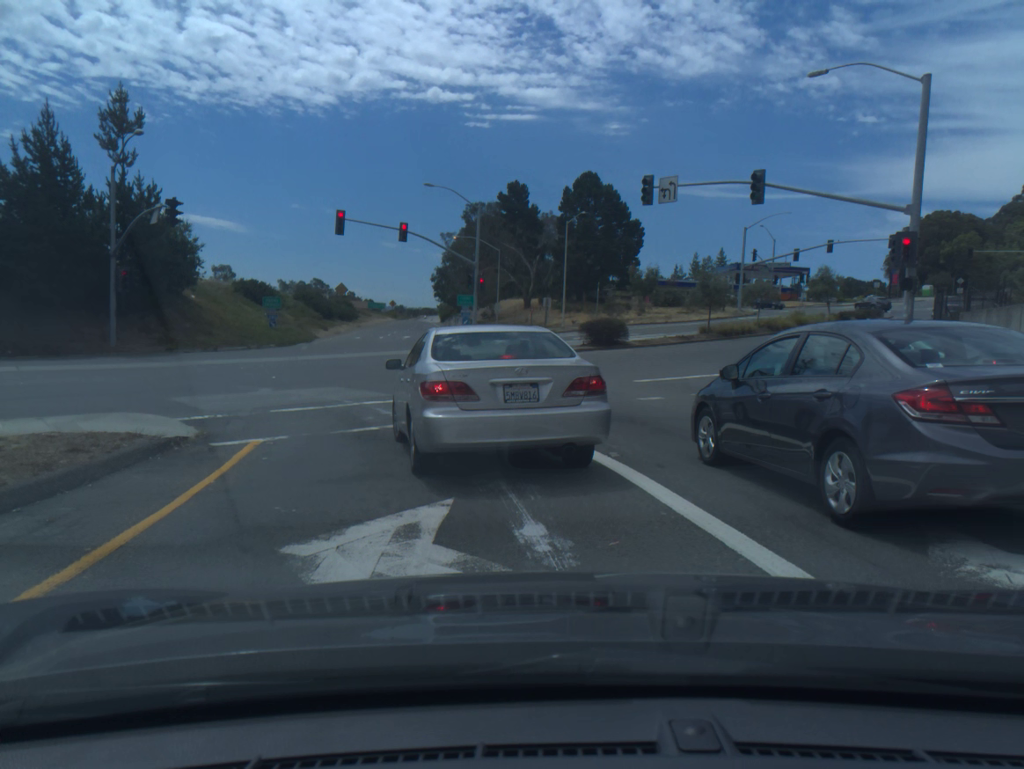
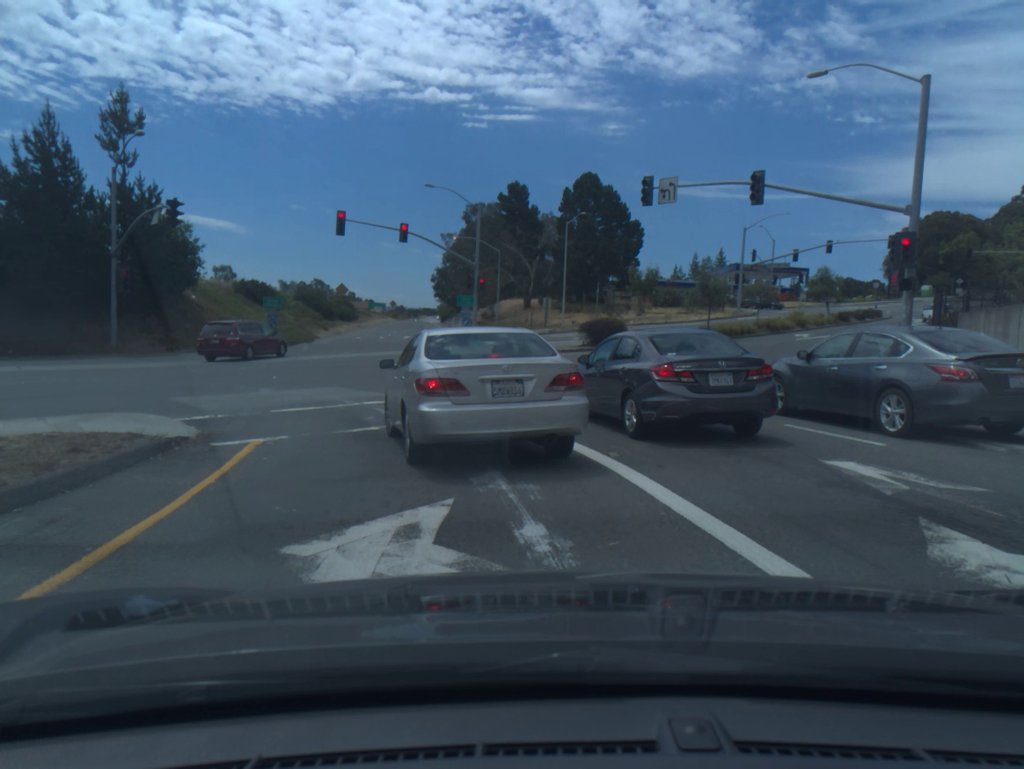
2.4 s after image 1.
(0.0, 0.0) m; 0°
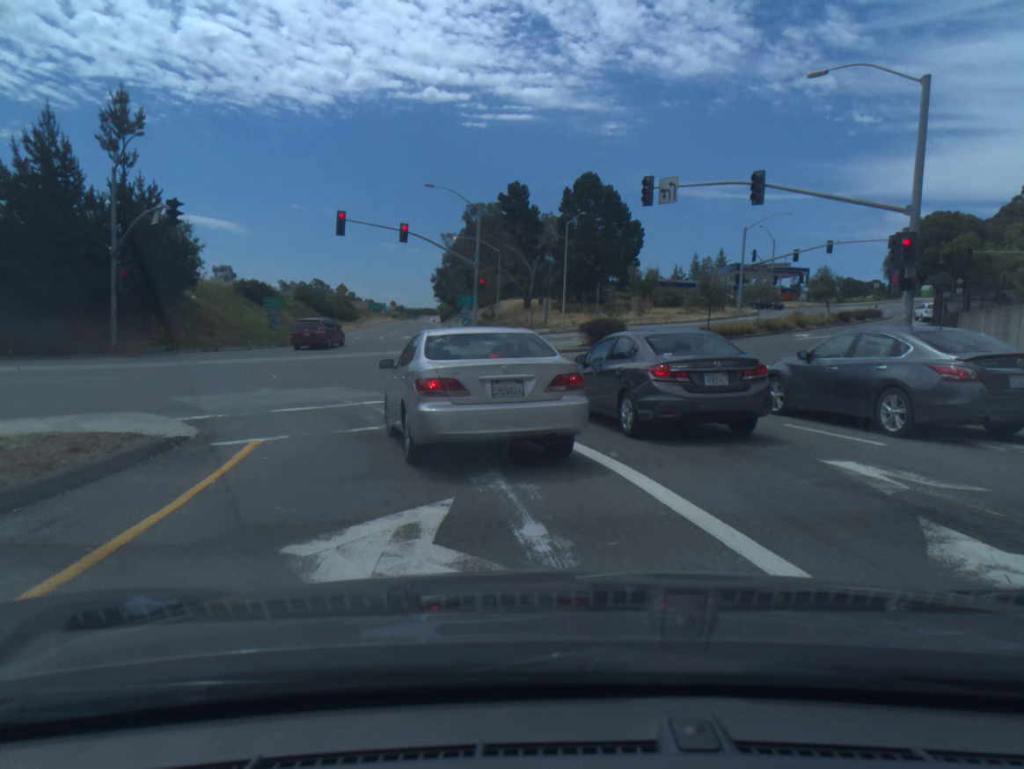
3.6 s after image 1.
(0.0, 0.0) m; 0°
